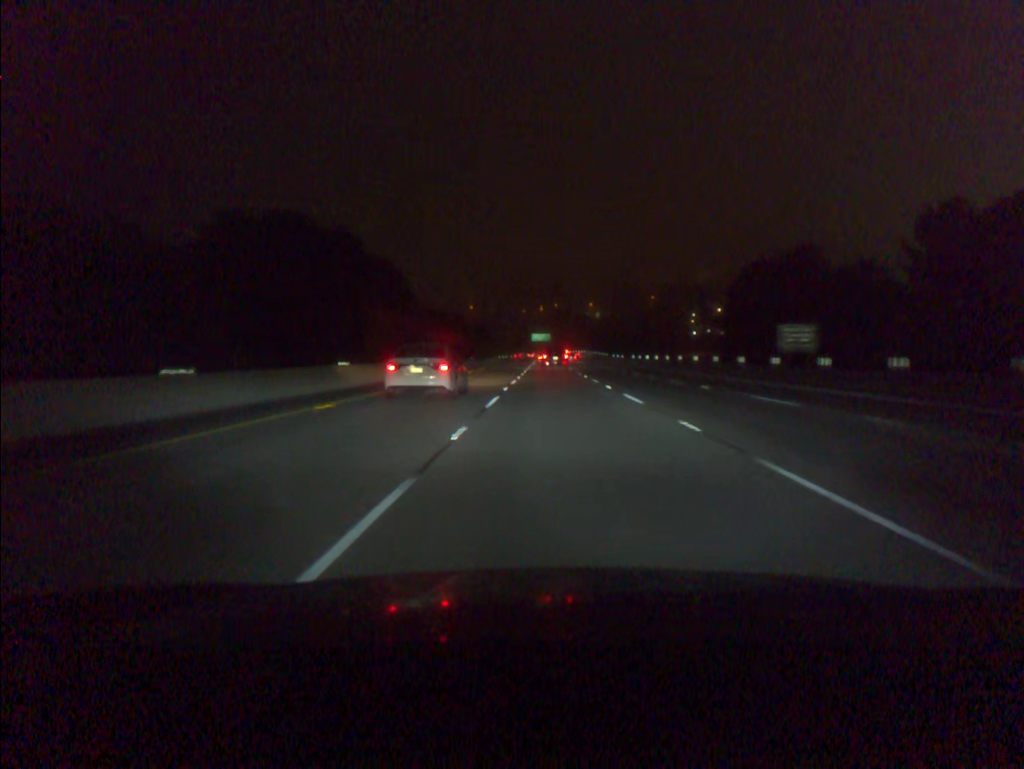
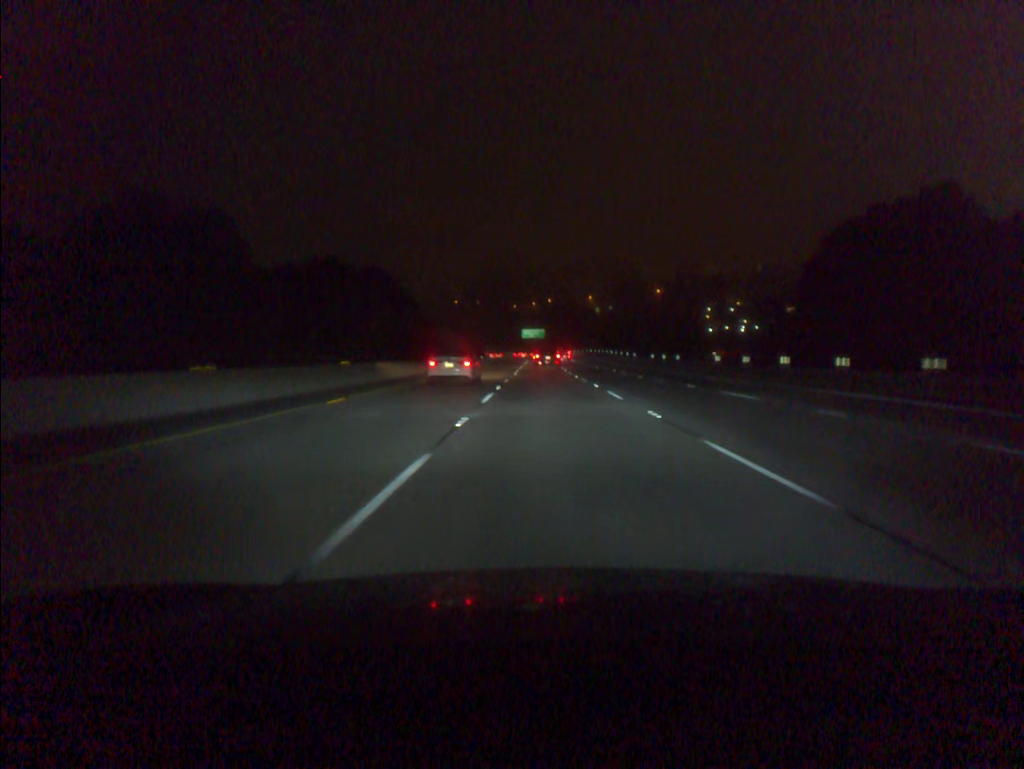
(+0.2, +56.4) m; +1°
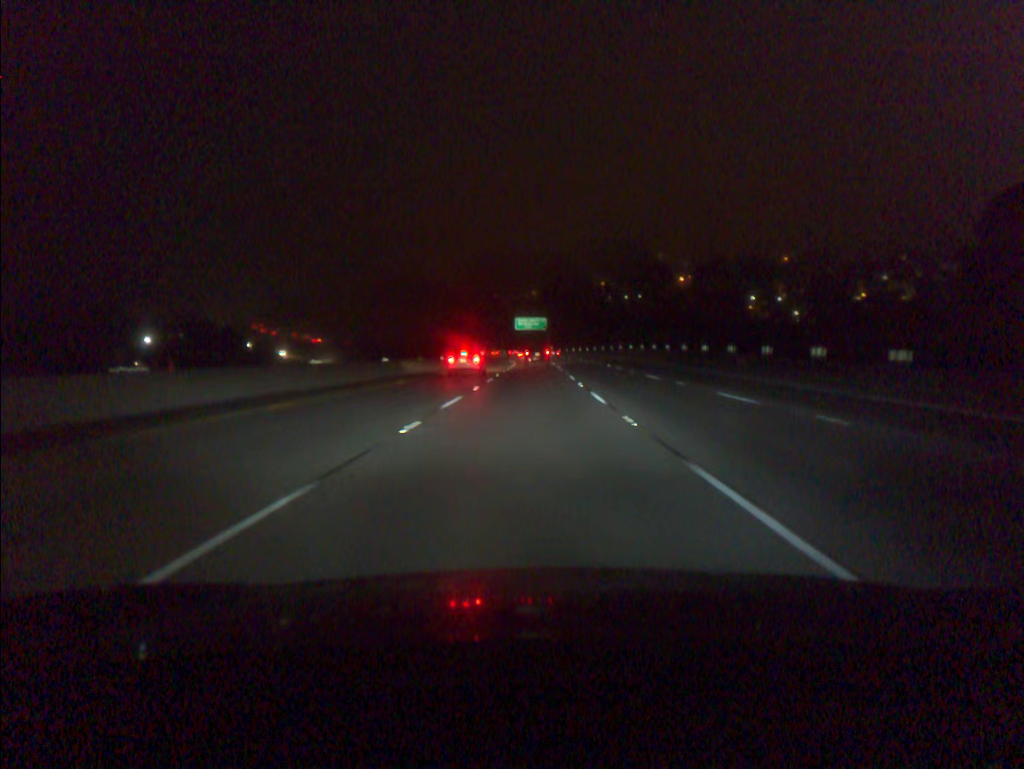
(+0.2, +75.4) m; 0°
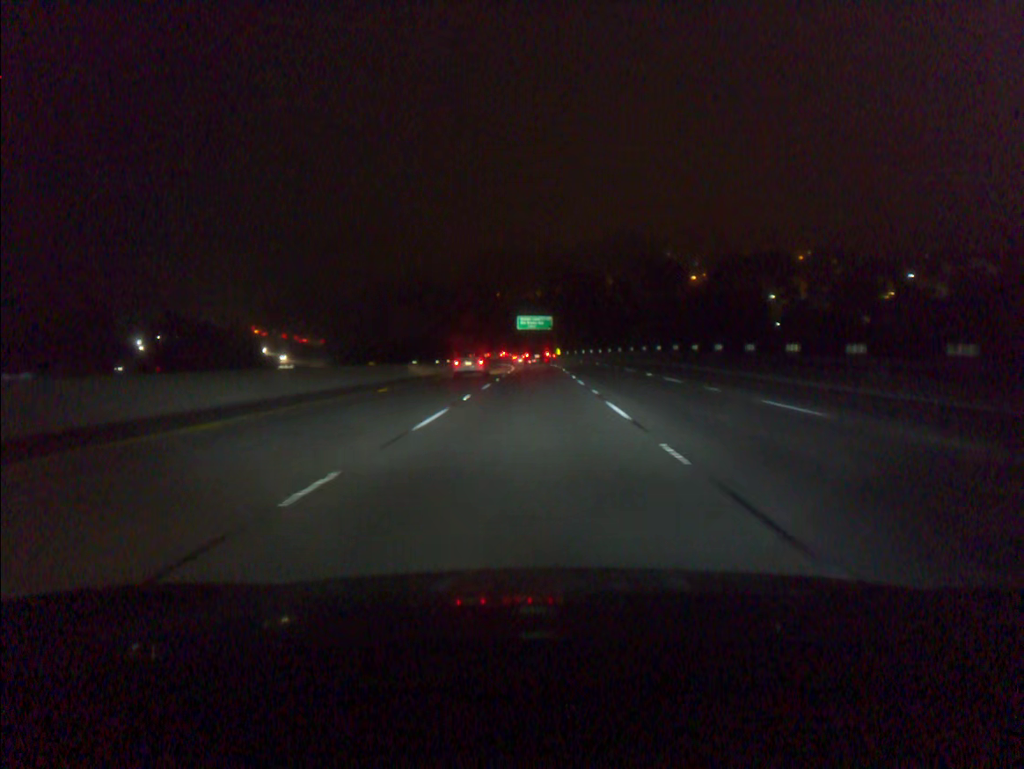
(0.0, +18.9) m; 0°
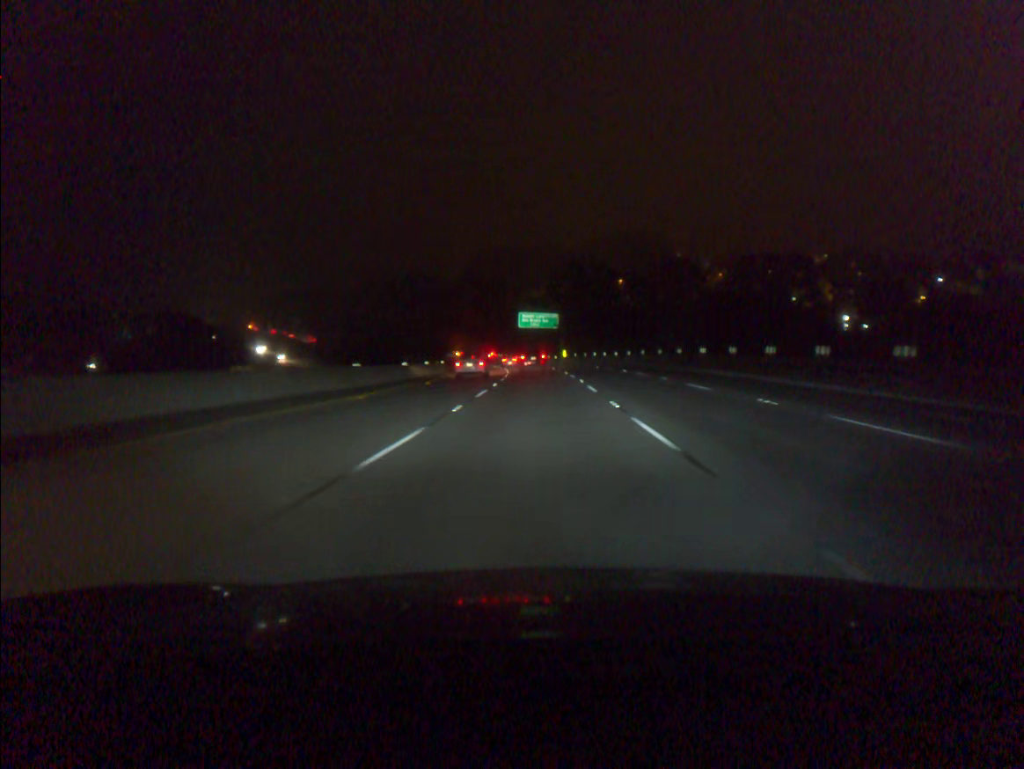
(-0.1, +18.9) m; 0°
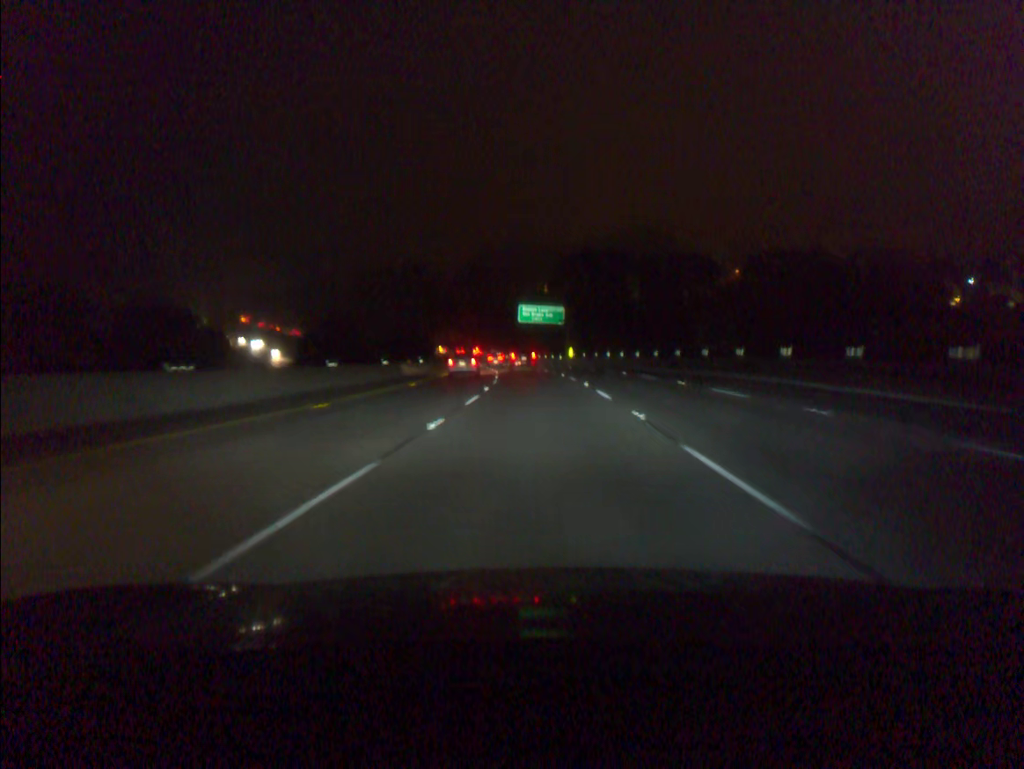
(0.0, +18.9) m; 0°
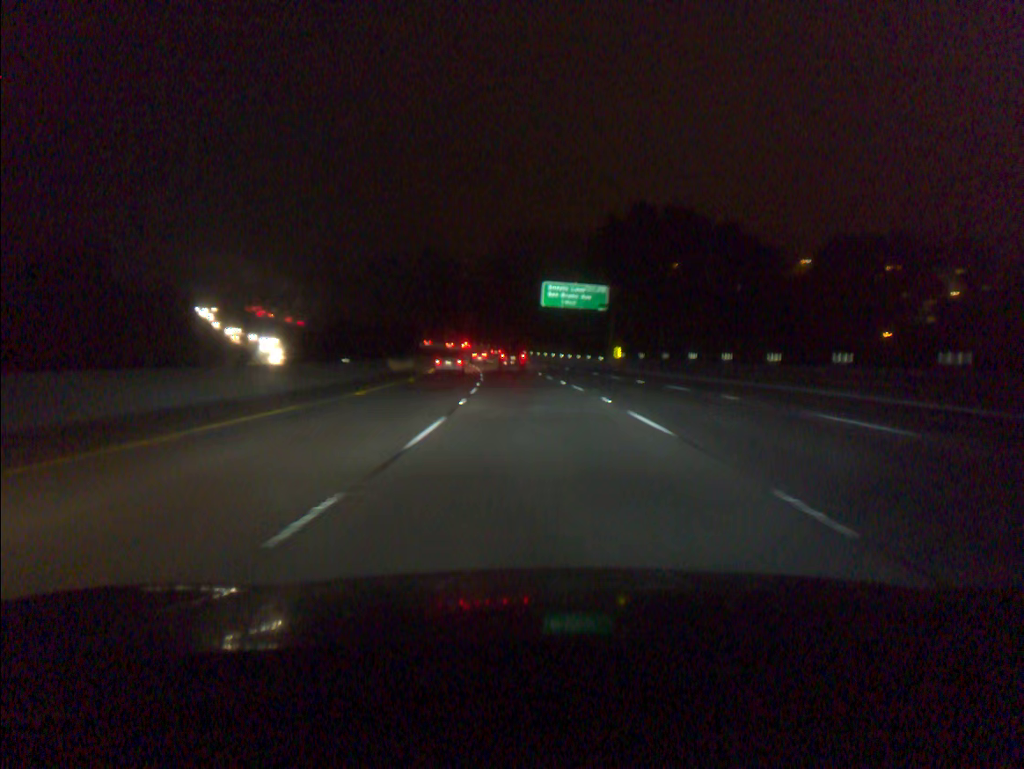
(-0.5, +37.7) m; -2°
